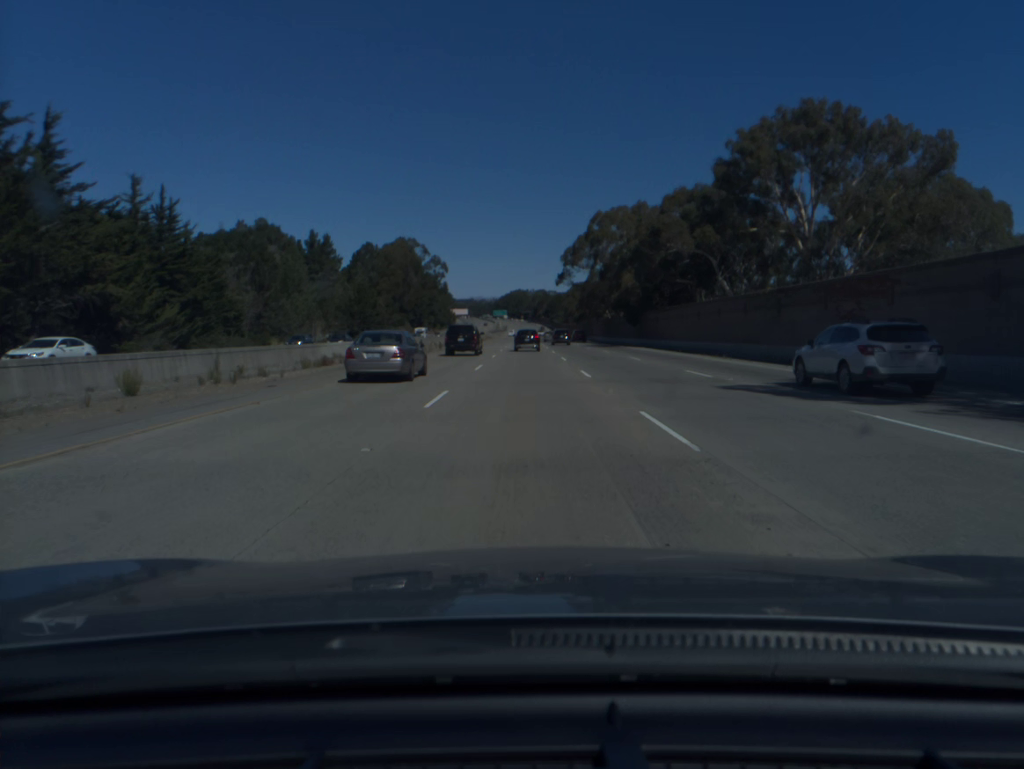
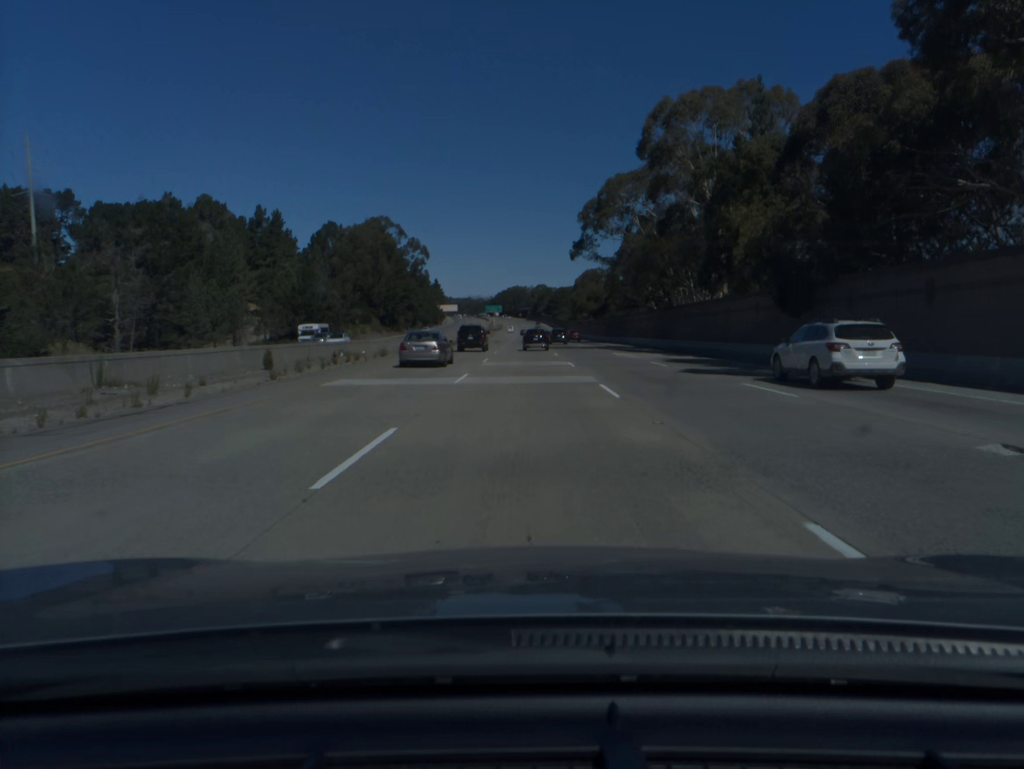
(+0.1, +51.5) m; 0°
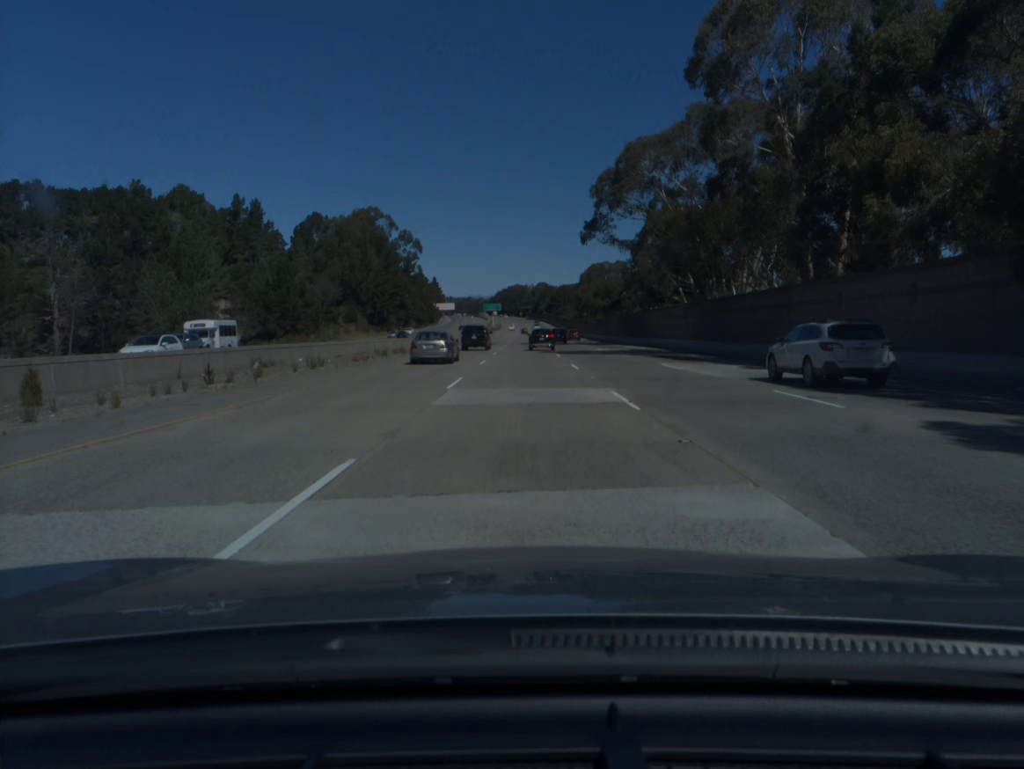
(0.0, +17.2) m; 0°
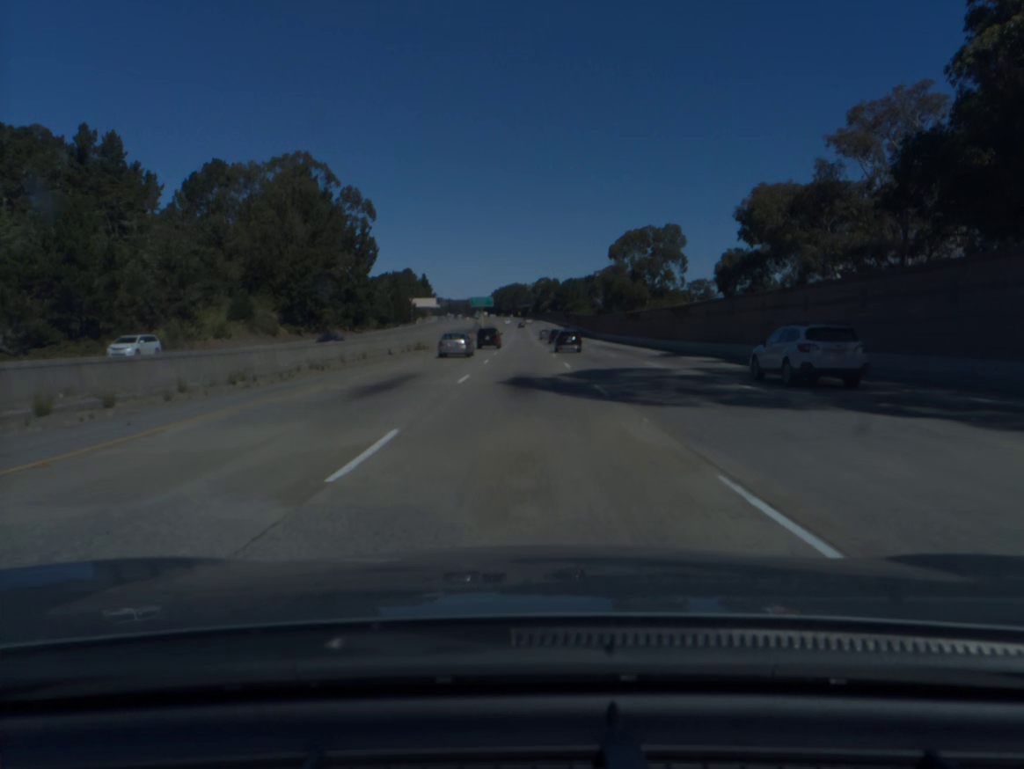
(0.0, +69.6) m; 0°
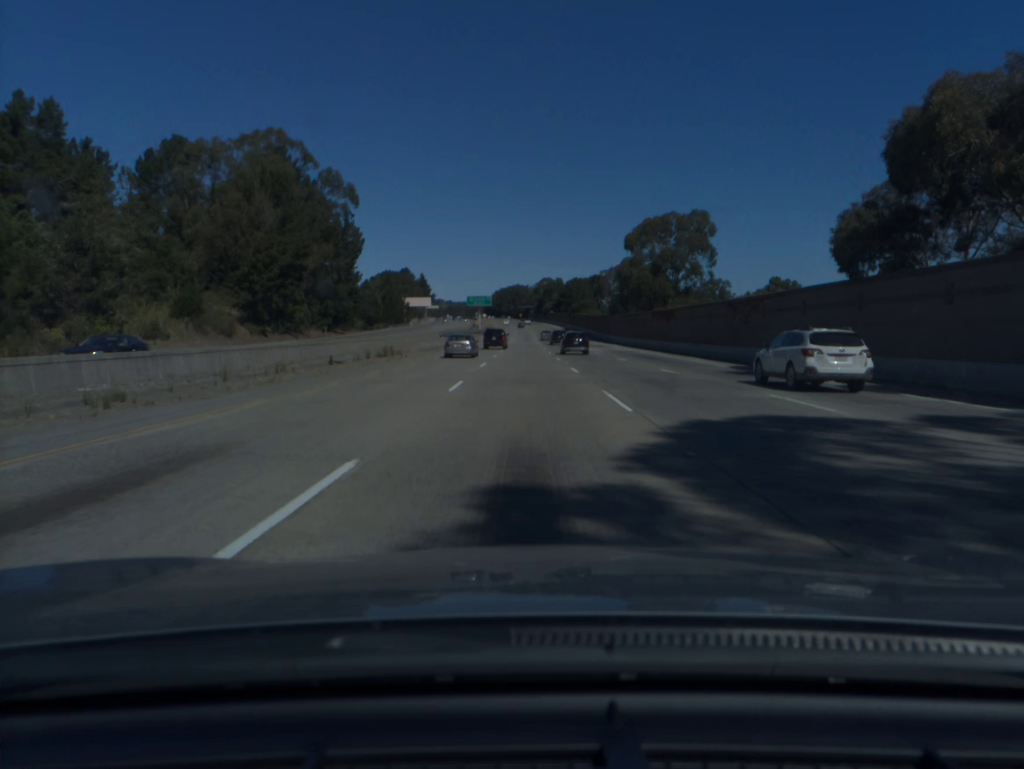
(0.0, +17.8) m; 0°
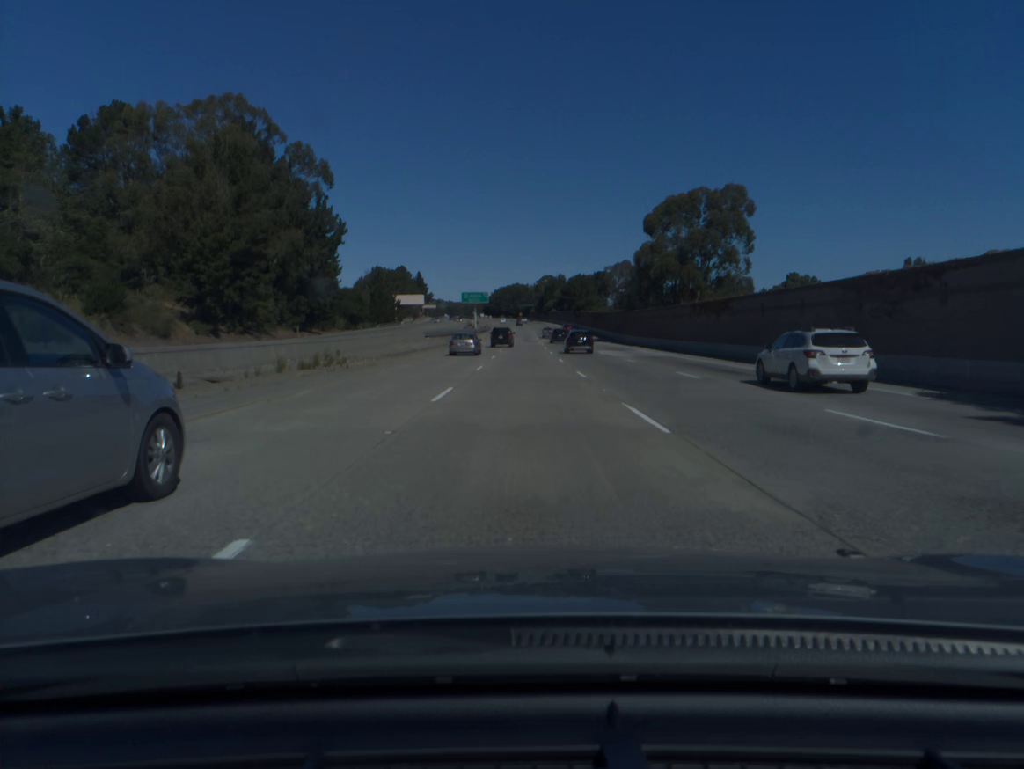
(0.0, +18.0) m; 0°
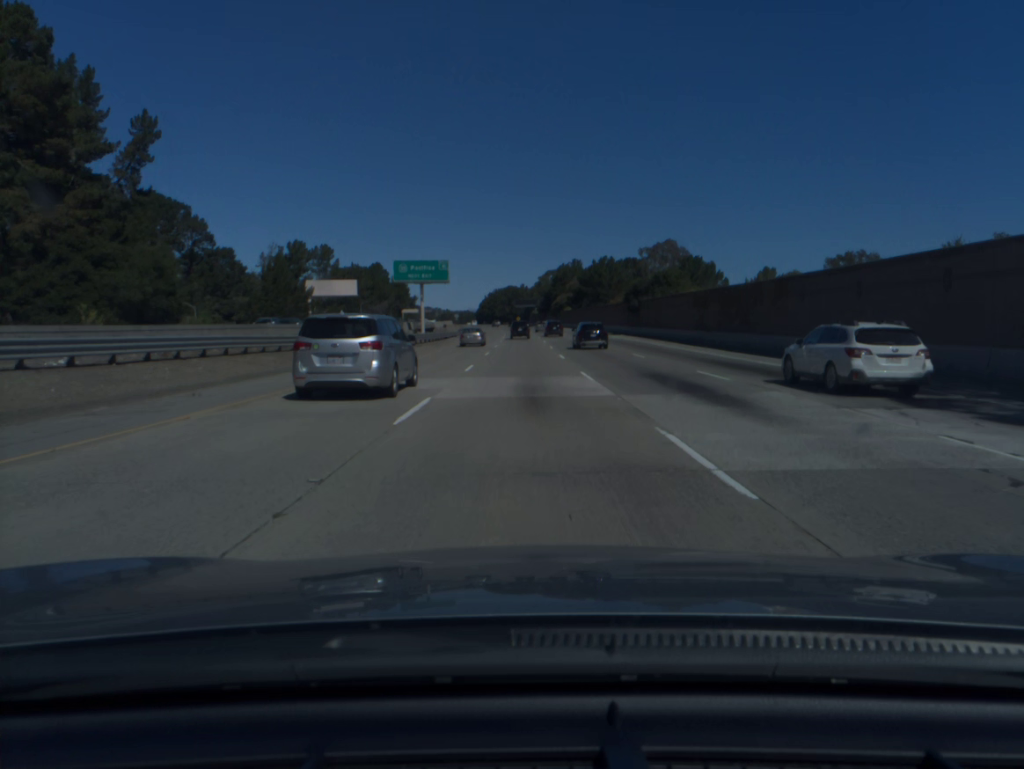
(+0.3, +91.8) m; 0°
